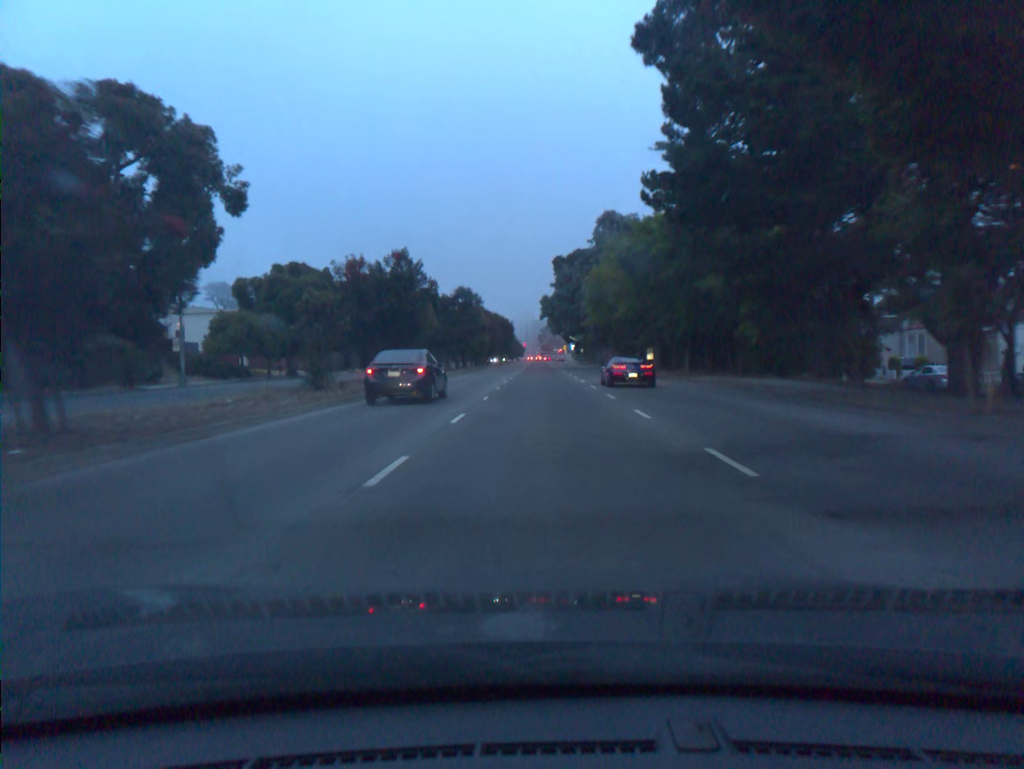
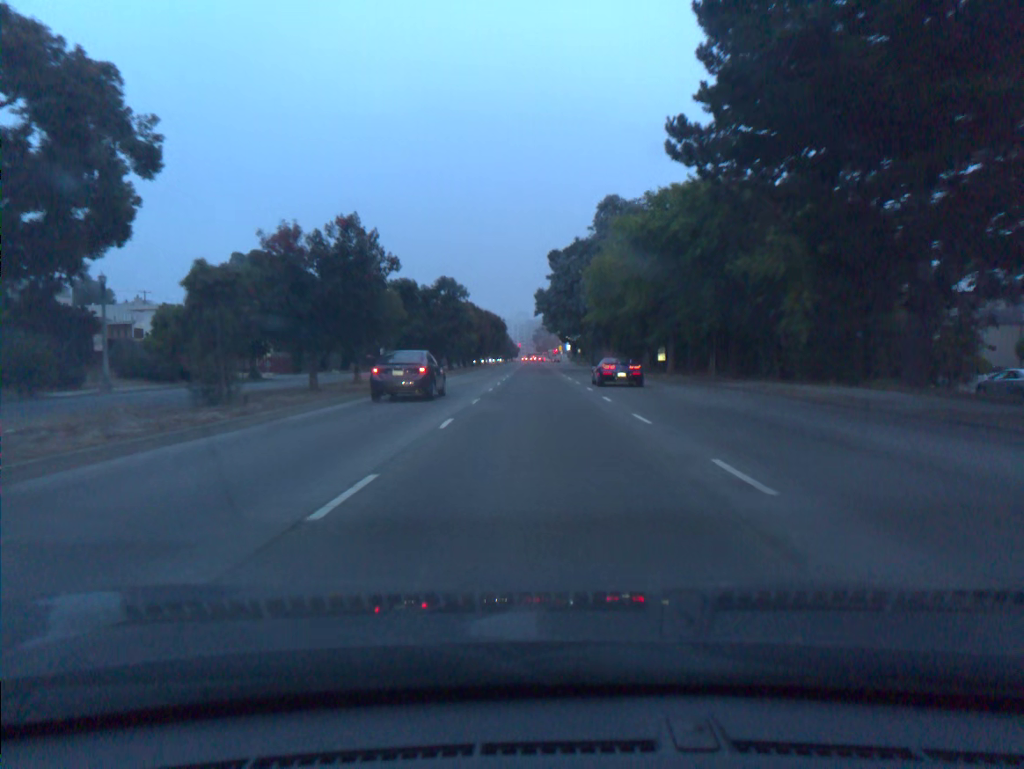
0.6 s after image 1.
(0.0, +8.3) m; 0°
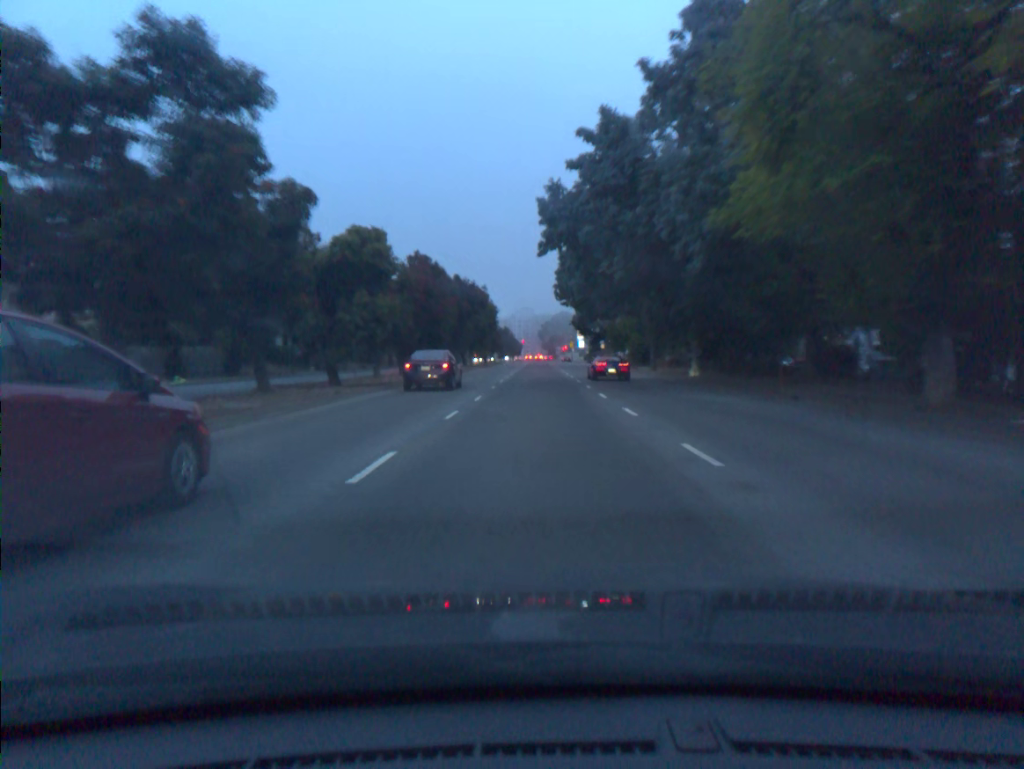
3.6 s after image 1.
(-0.2, +42.3) m; 0°
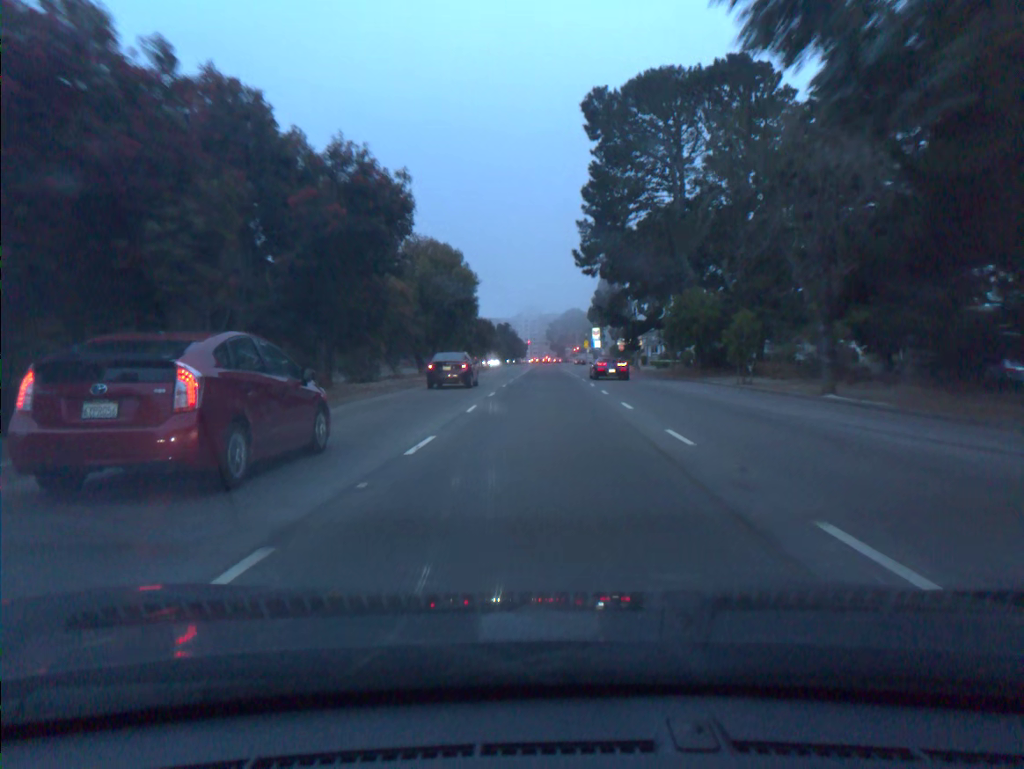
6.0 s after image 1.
(-0.1, +33.6) m; -1°
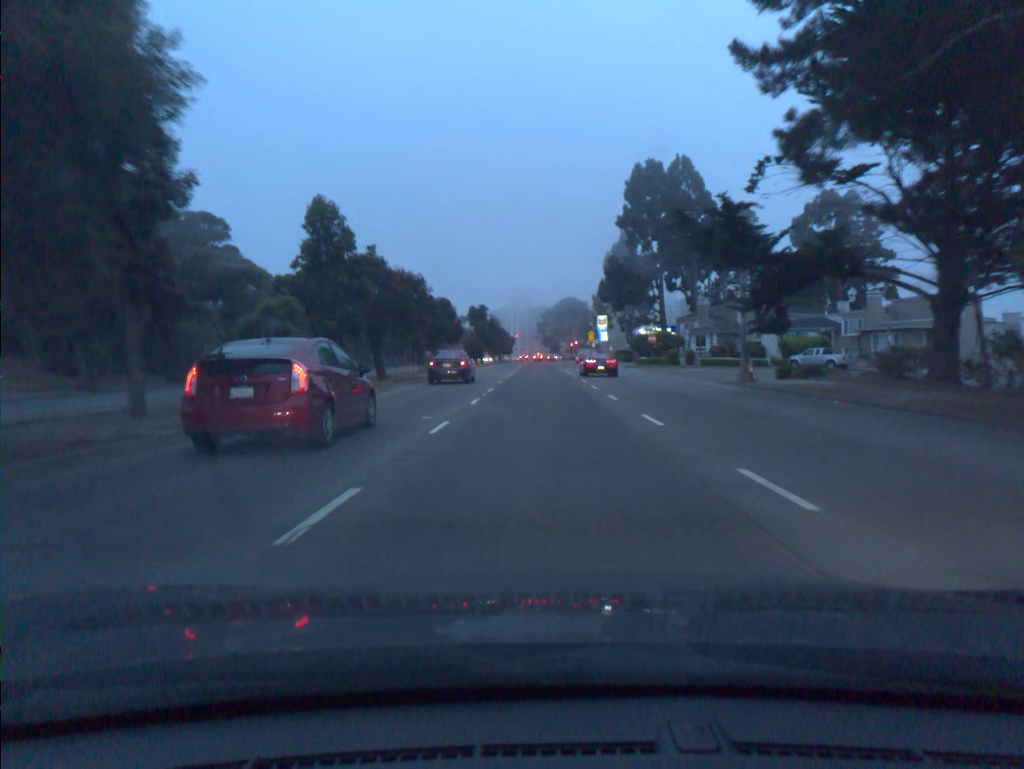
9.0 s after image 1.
(+0.3, +41.3) m; +1°
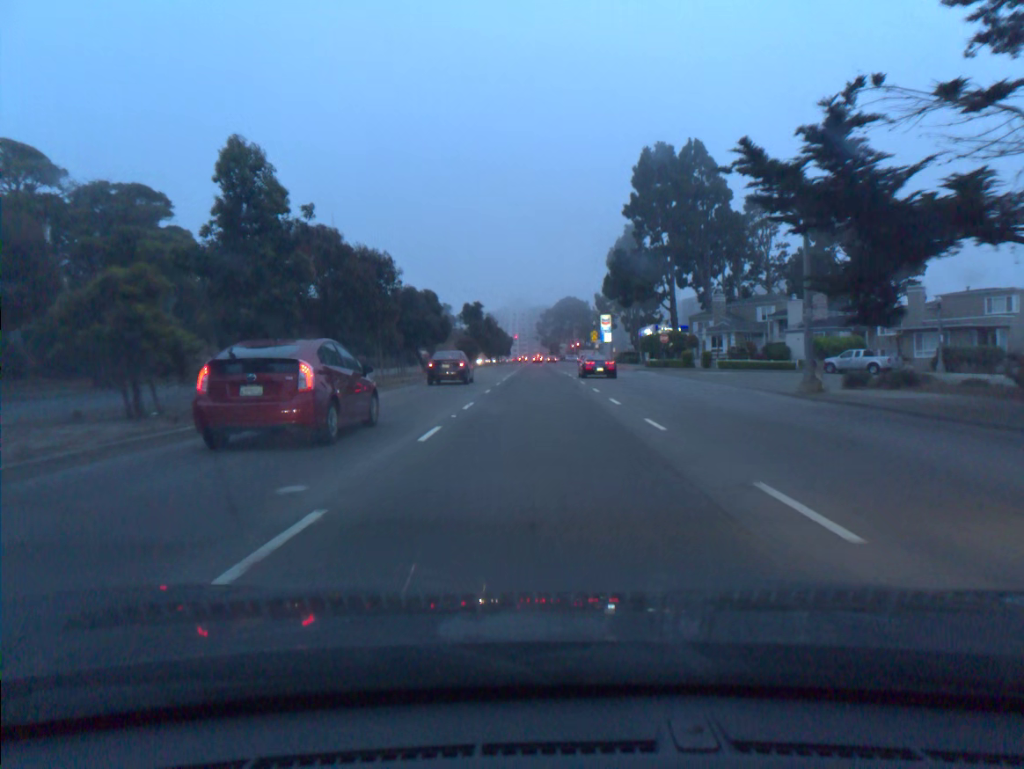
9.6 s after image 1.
(0.0, +8.1) m; 0°
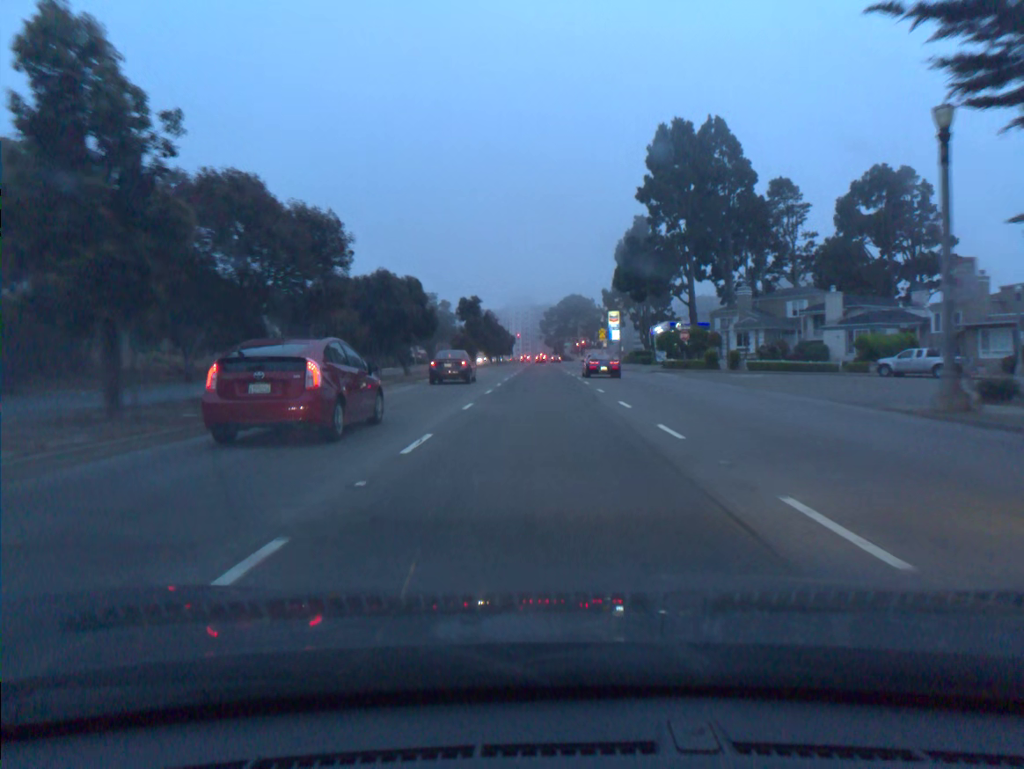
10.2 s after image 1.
(0.0, +8.2) m; 0°
